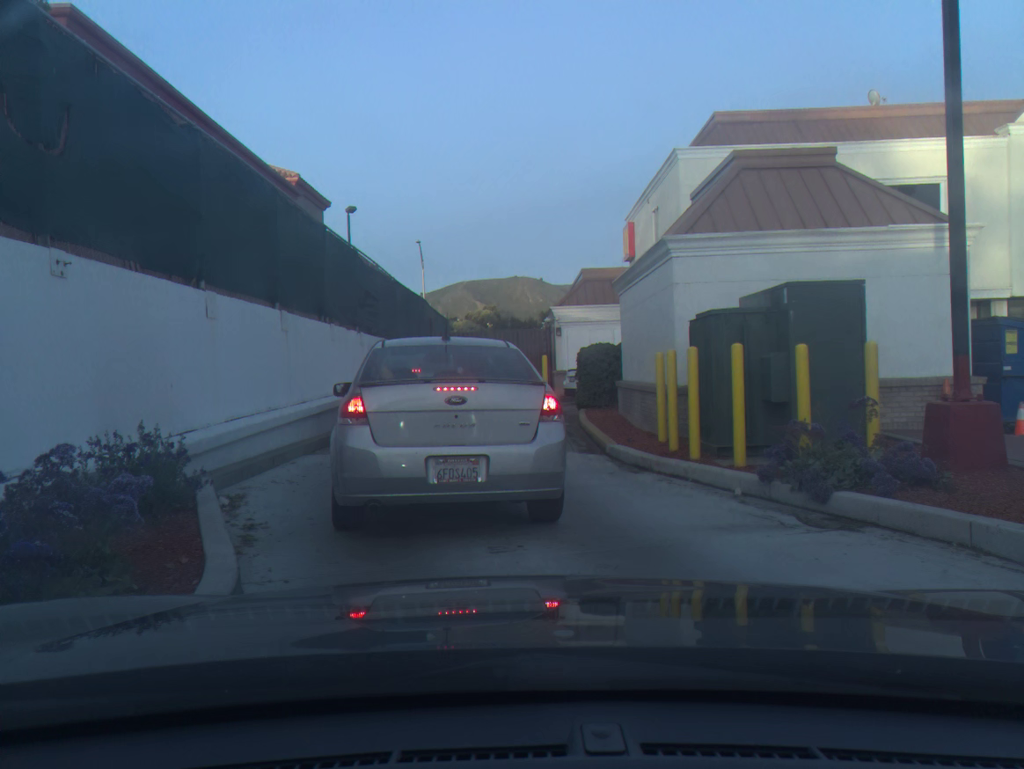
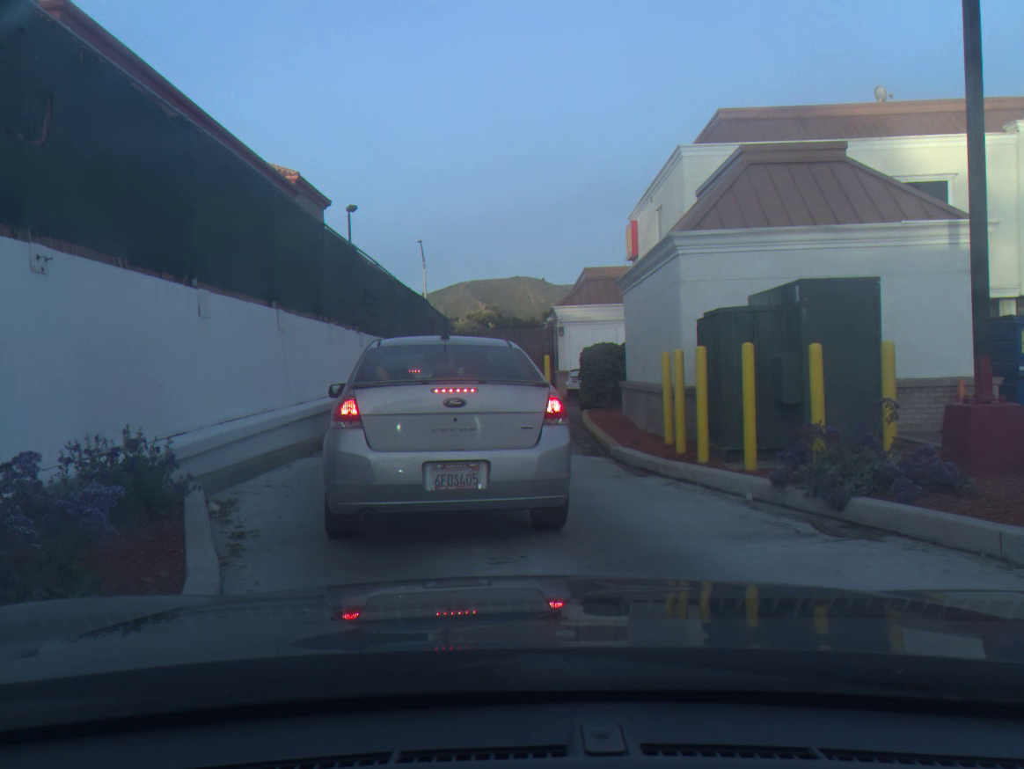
(0.0, +0.3) m; 0°
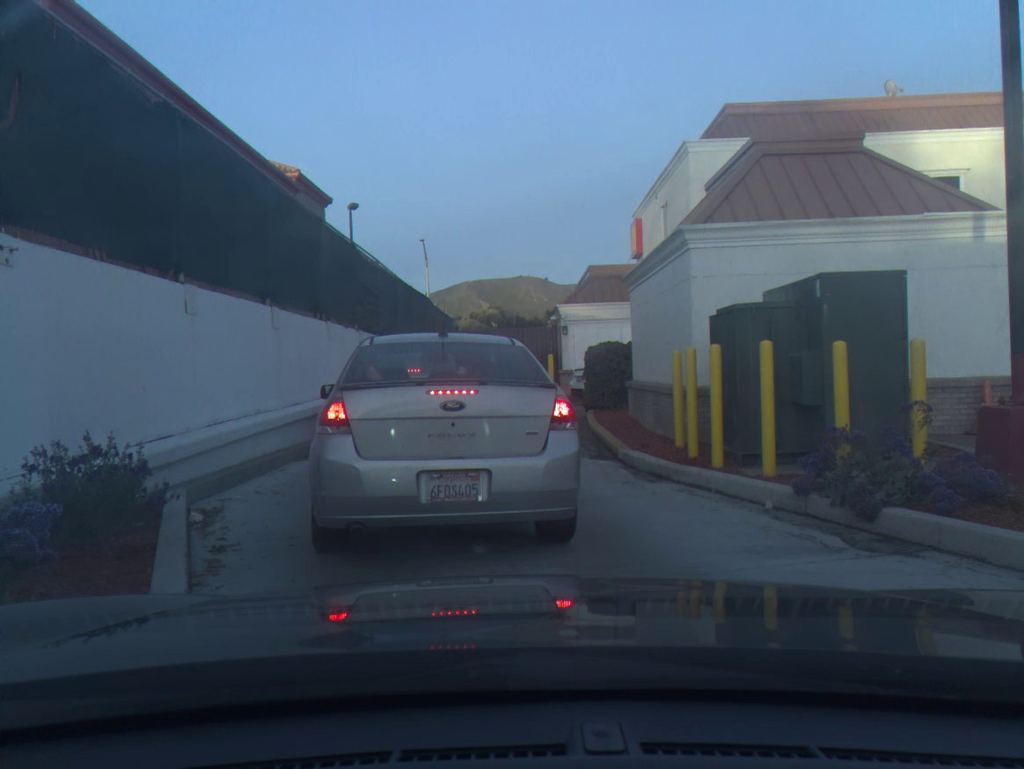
(0.0, +0.4) m; 0°
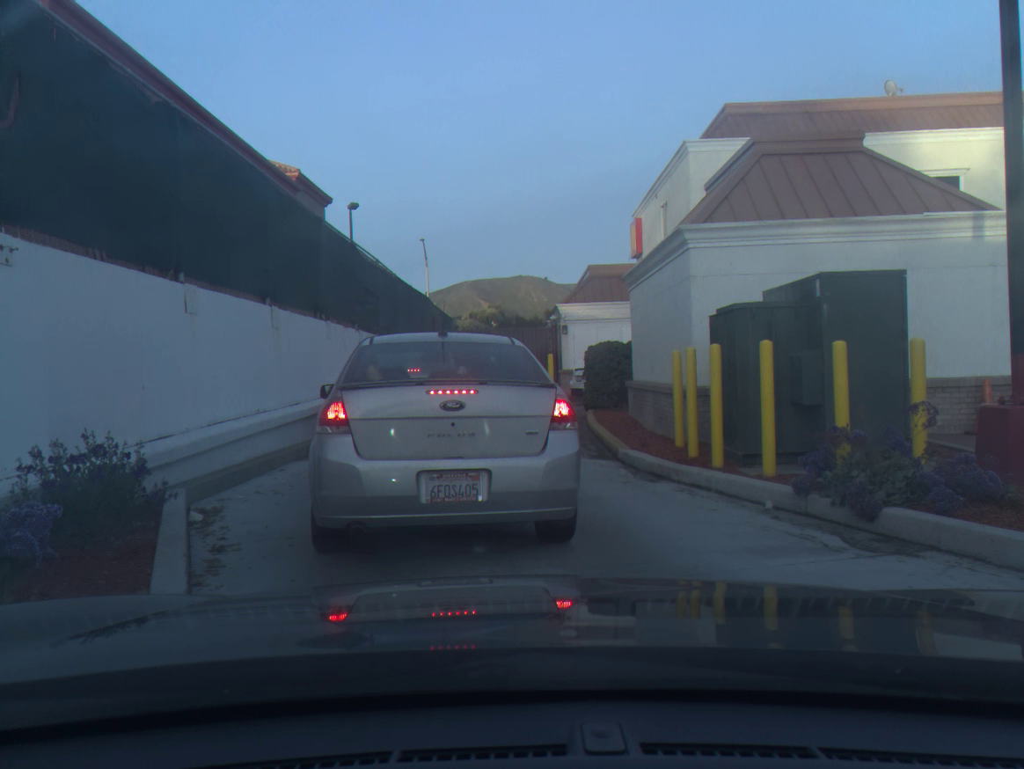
(0.0, 0.0) m; 0°
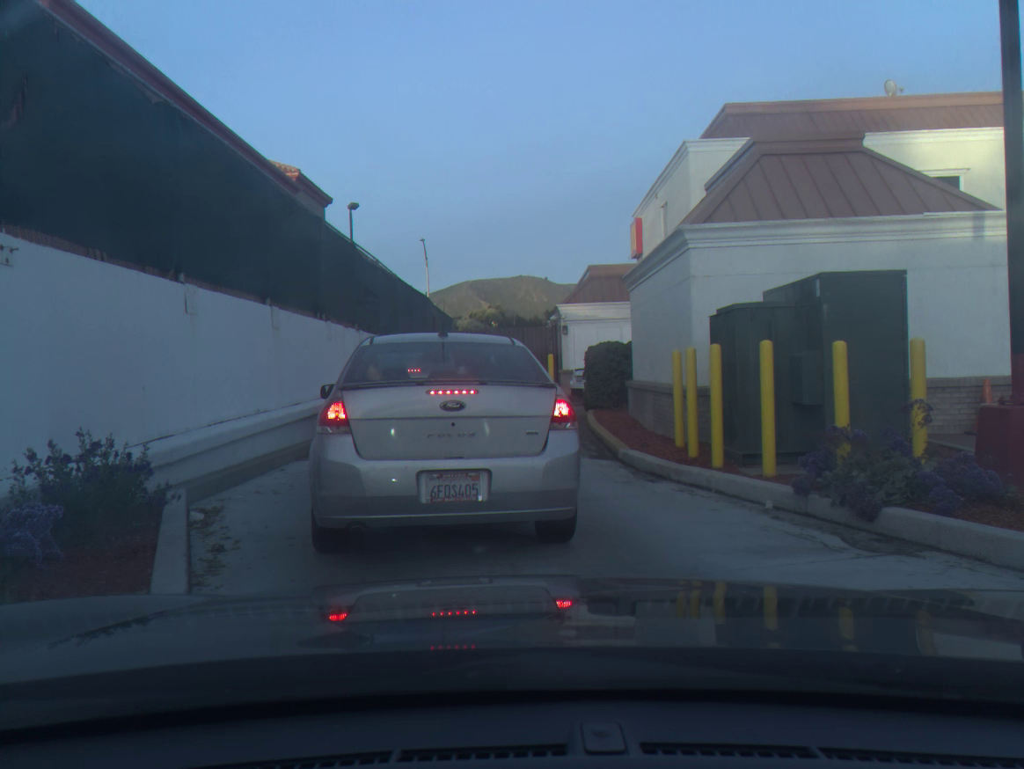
(0.0, 0.0) m; 0°
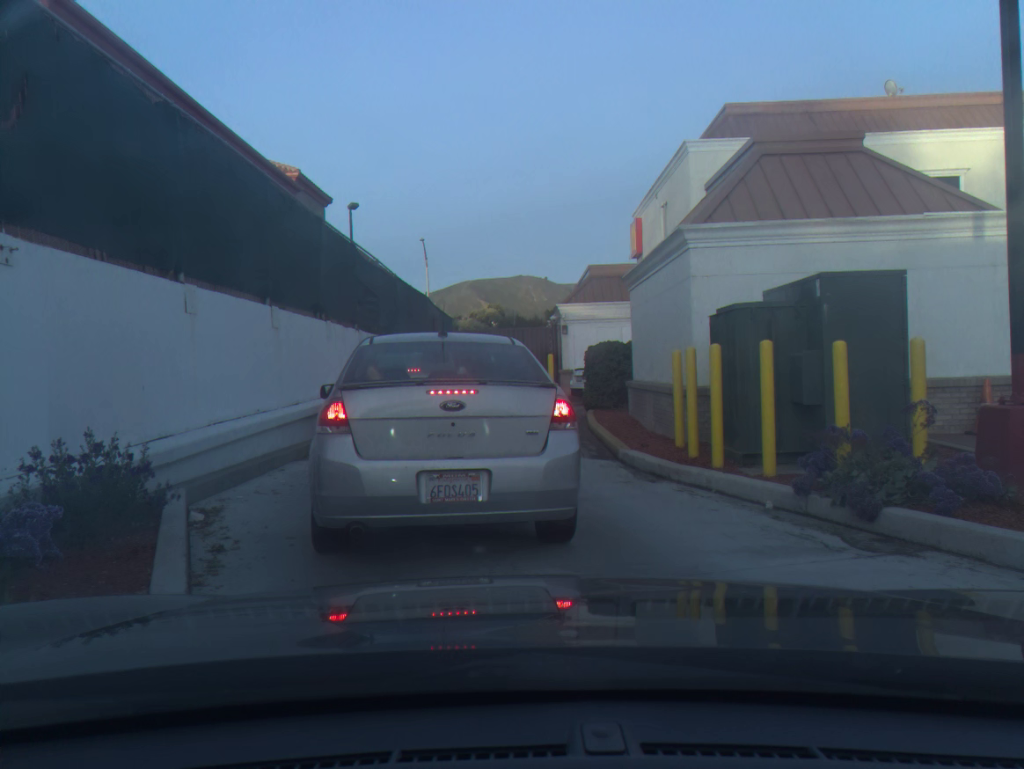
(0.0, 0.0) m; 0°
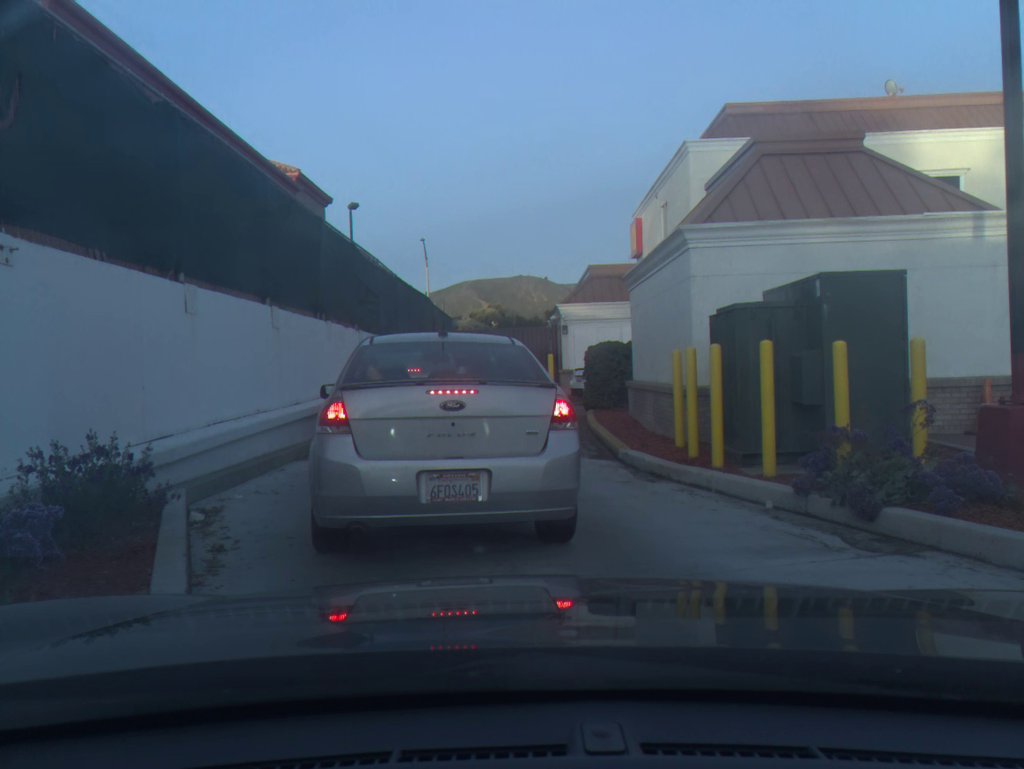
(0.0, 0.0) m; 0°
